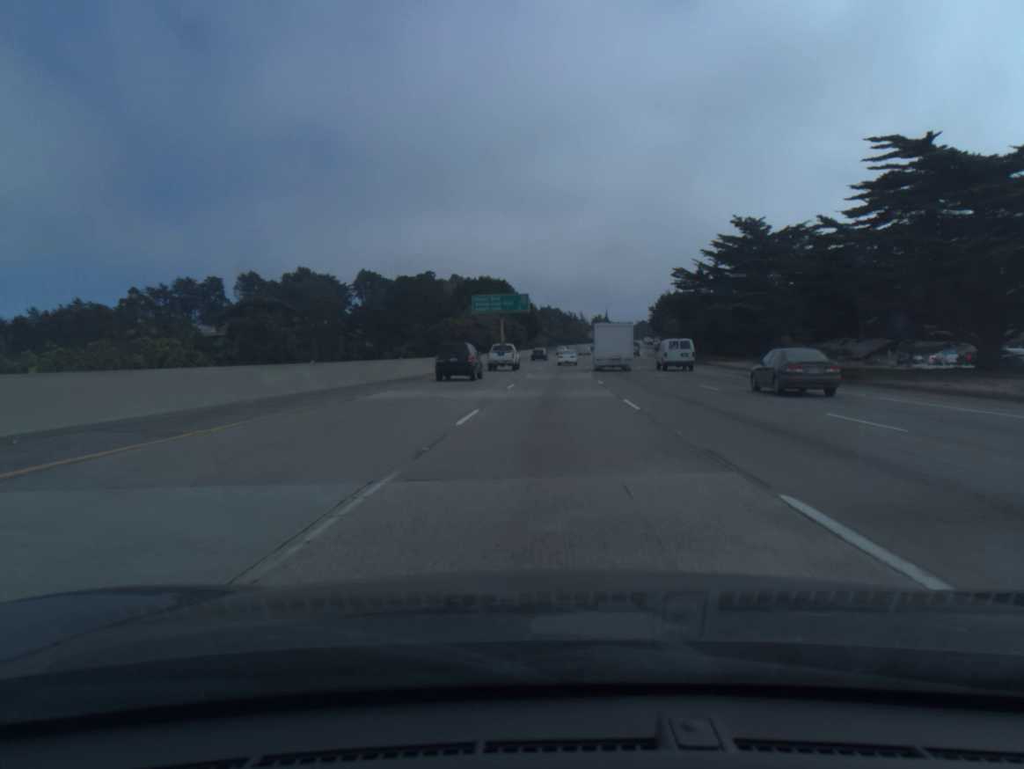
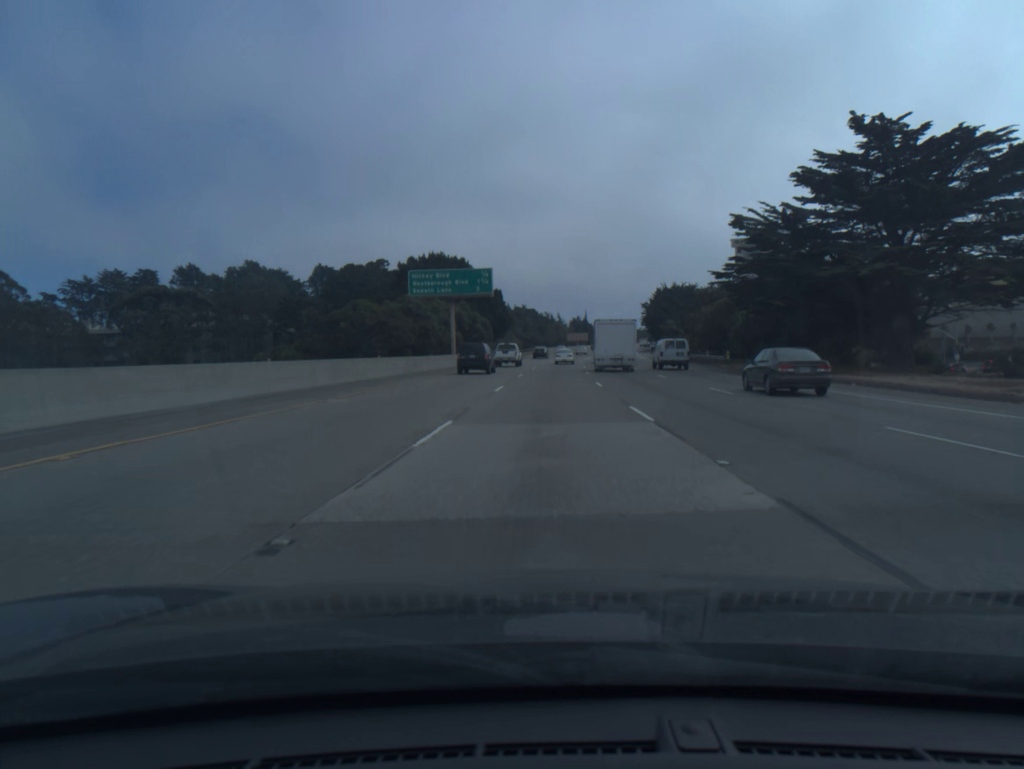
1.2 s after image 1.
(+0.5, +32.6) m; +2°
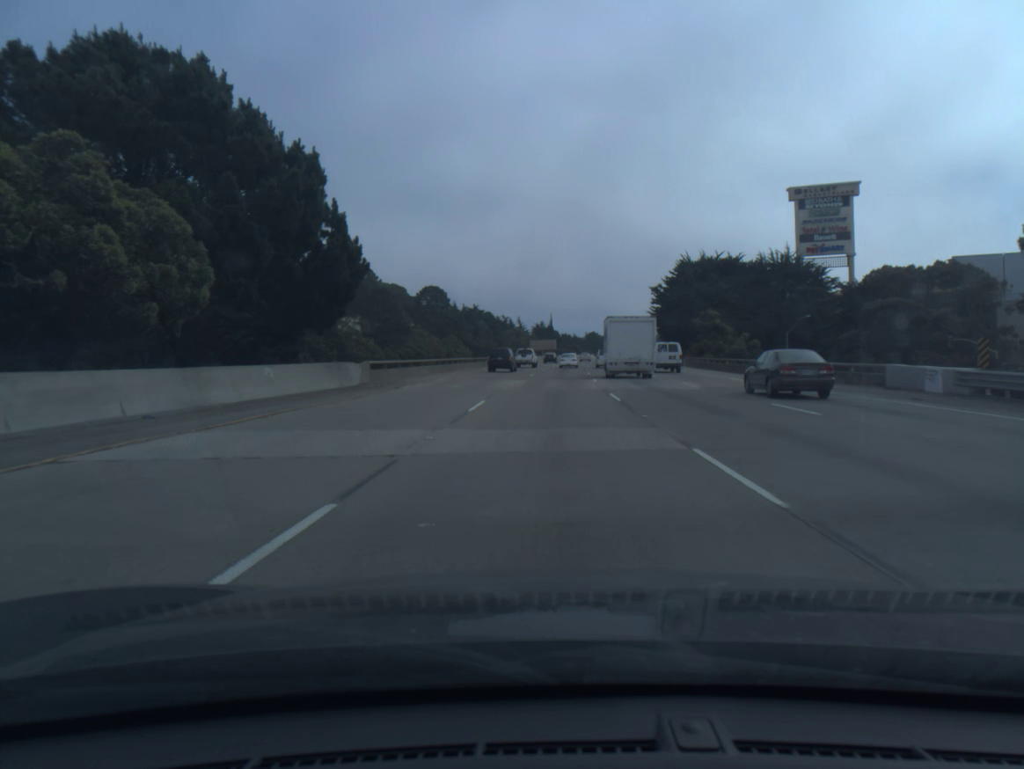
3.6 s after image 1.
(+1.6, +66.2) m; +3°
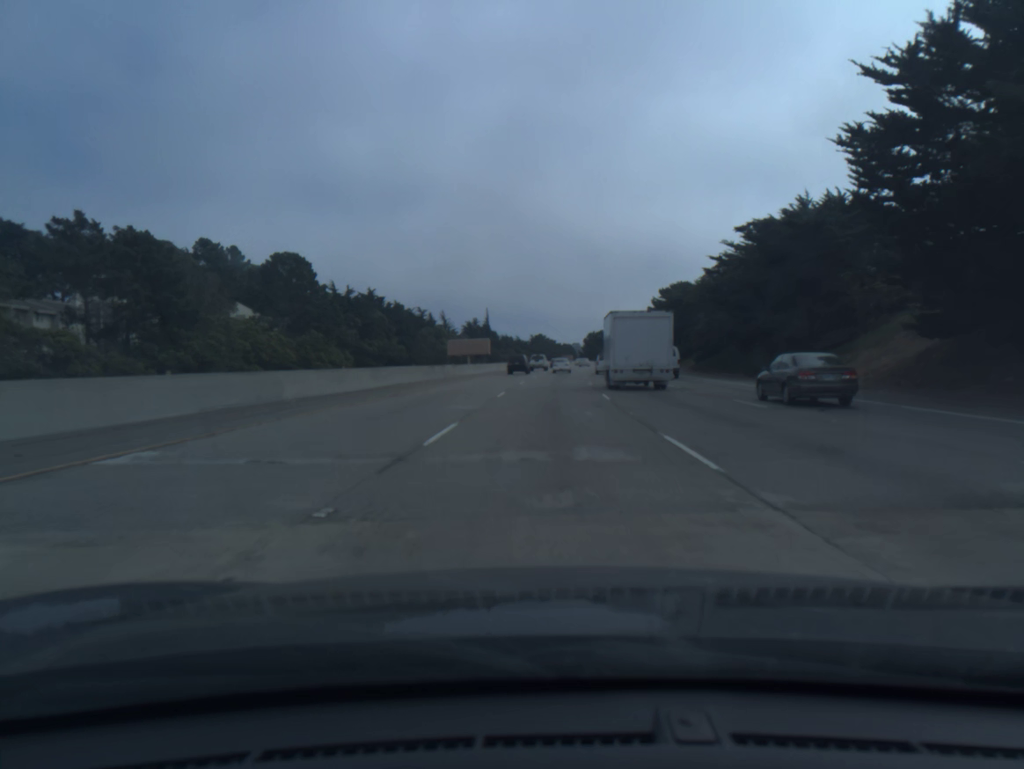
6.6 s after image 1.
(+2.9, +84.6) m; +4°
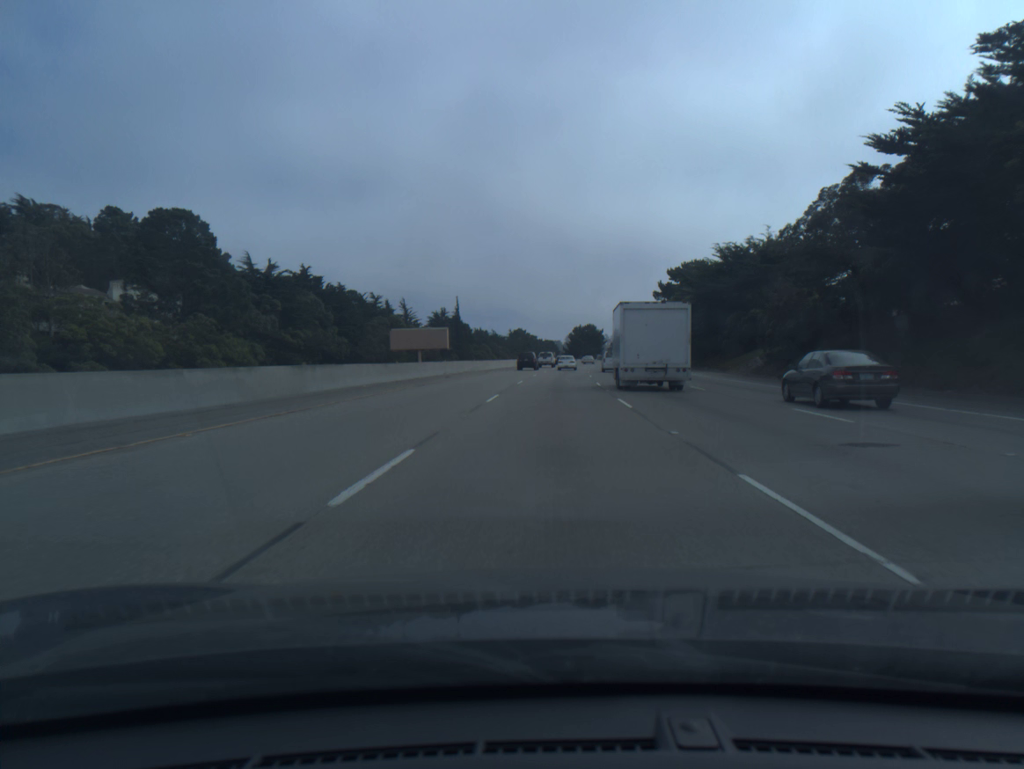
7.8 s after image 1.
(+0.4, +34.6) m; +1°
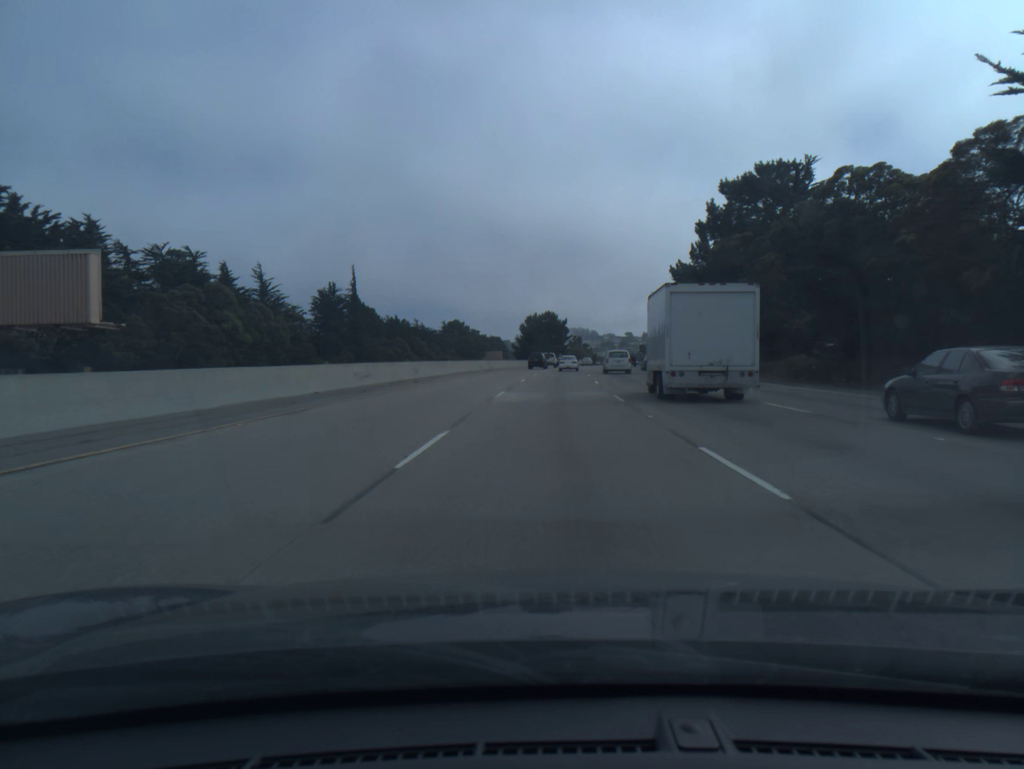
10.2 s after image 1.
(+2.2, +70.4) m; +4°
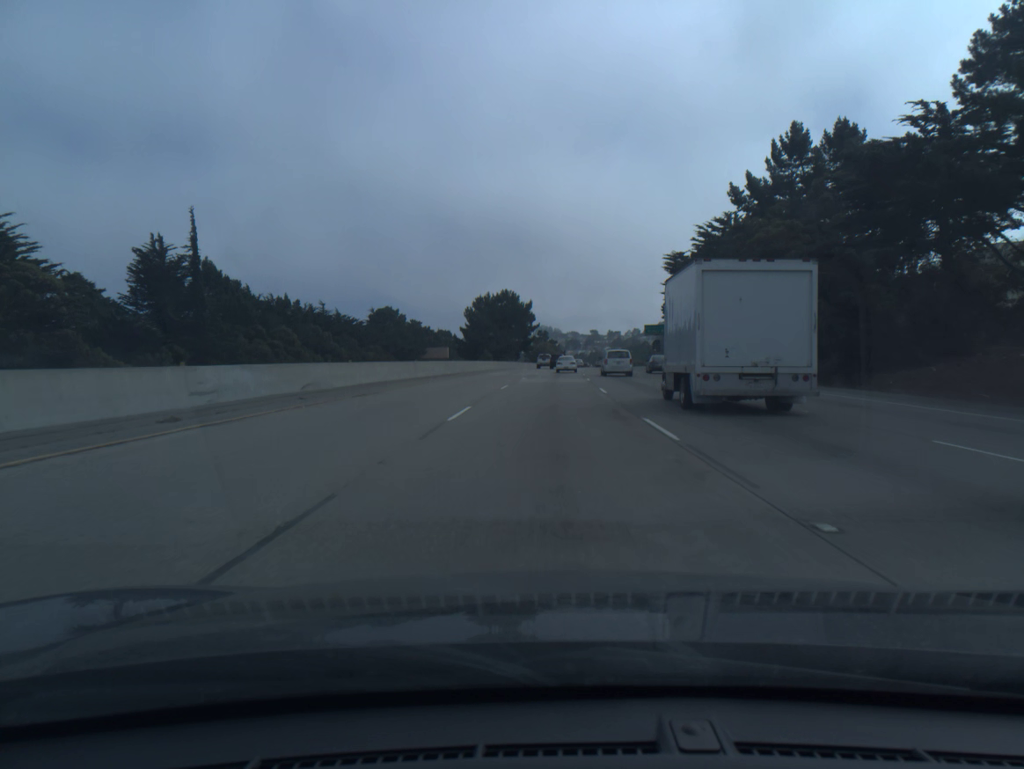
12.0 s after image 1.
(+1.3, +53.8) m; +3°
